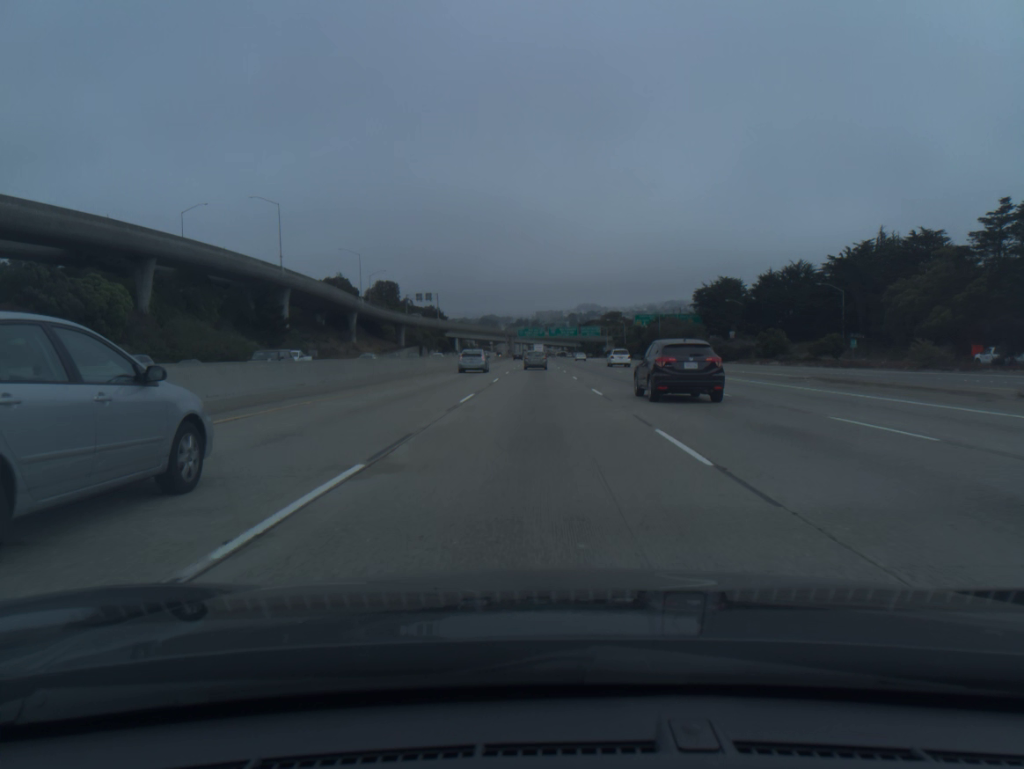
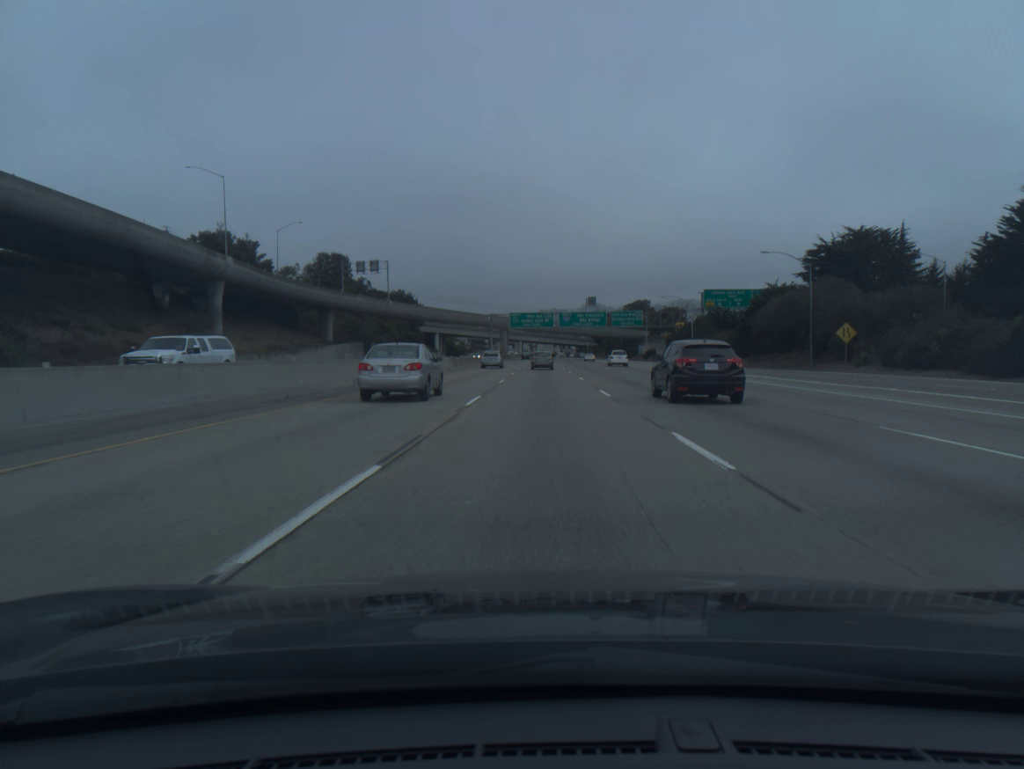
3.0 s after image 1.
(-0.3, +85.7) m; 0°
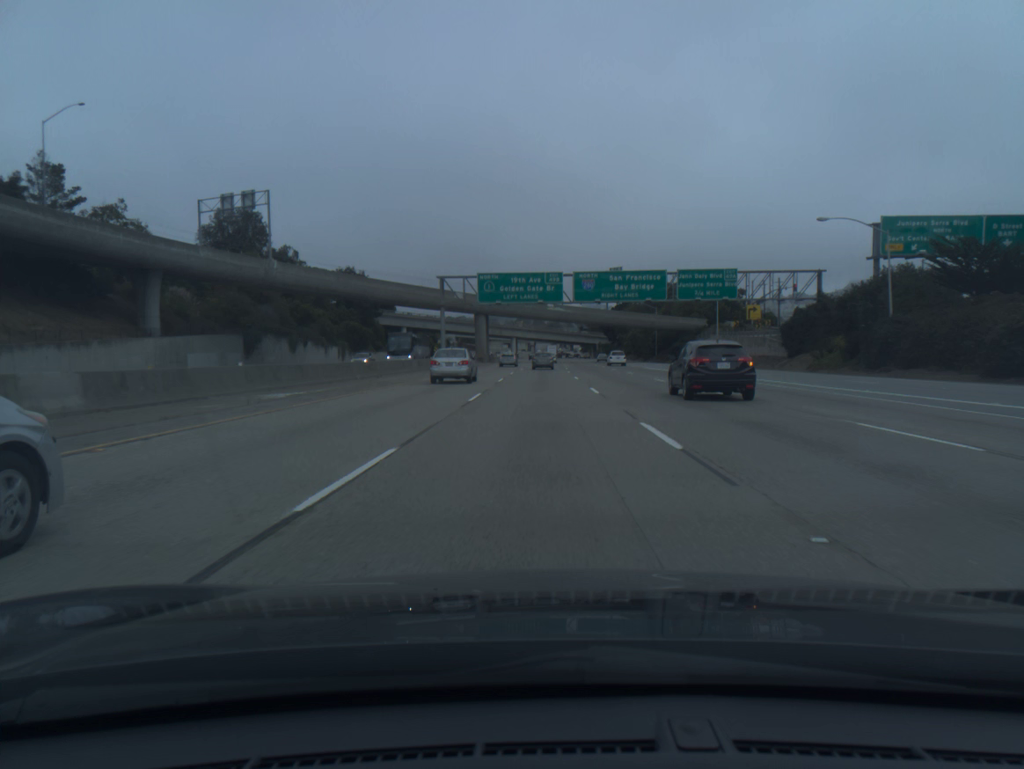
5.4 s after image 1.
(+0.2, +69.2) m; 0°
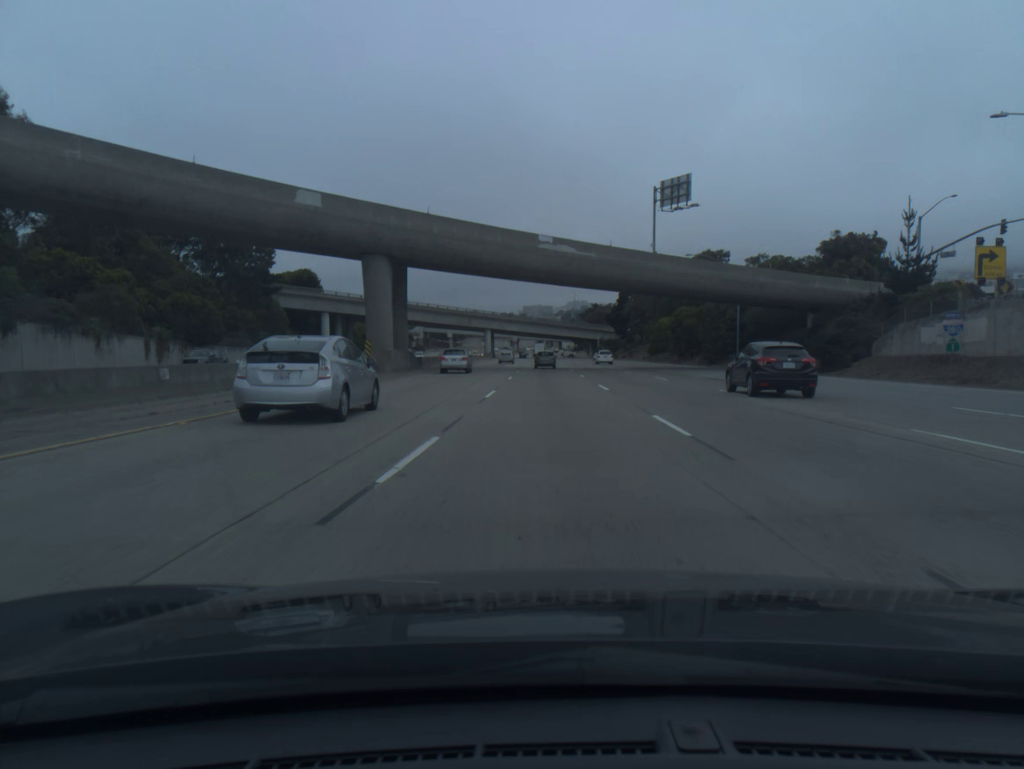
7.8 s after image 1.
(+0.1, +69.8) m; +1°
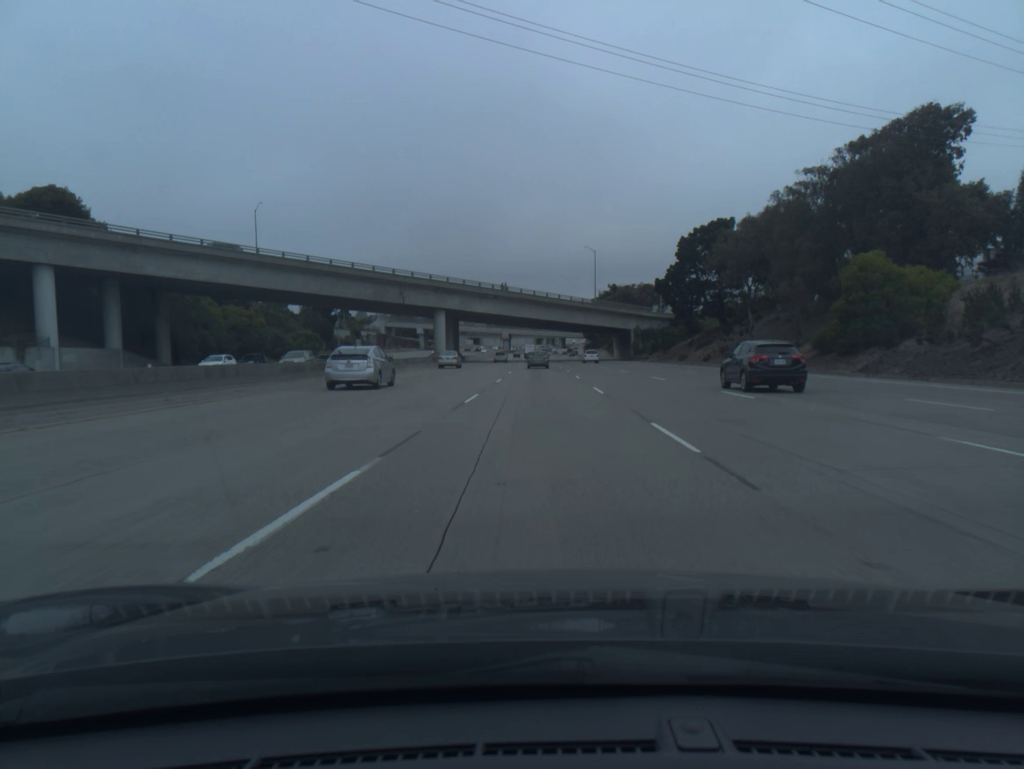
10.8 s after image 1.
(+0.6, +87.8) m; 0°
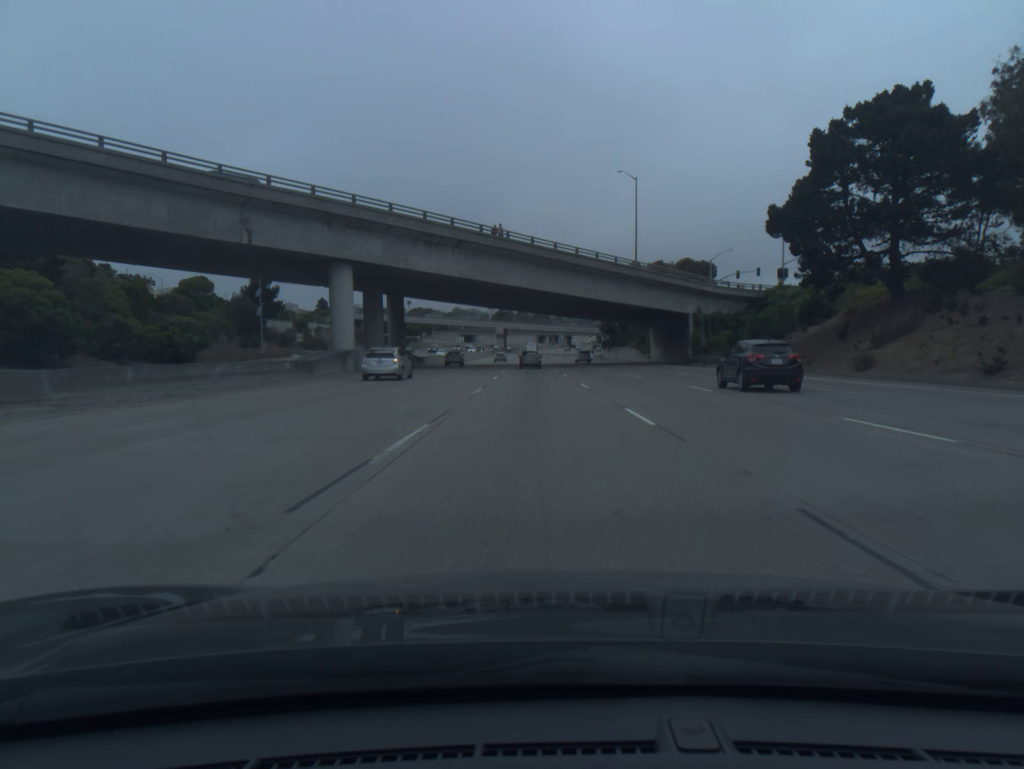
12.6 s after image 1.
(-0.1, +52.8) m; 0°
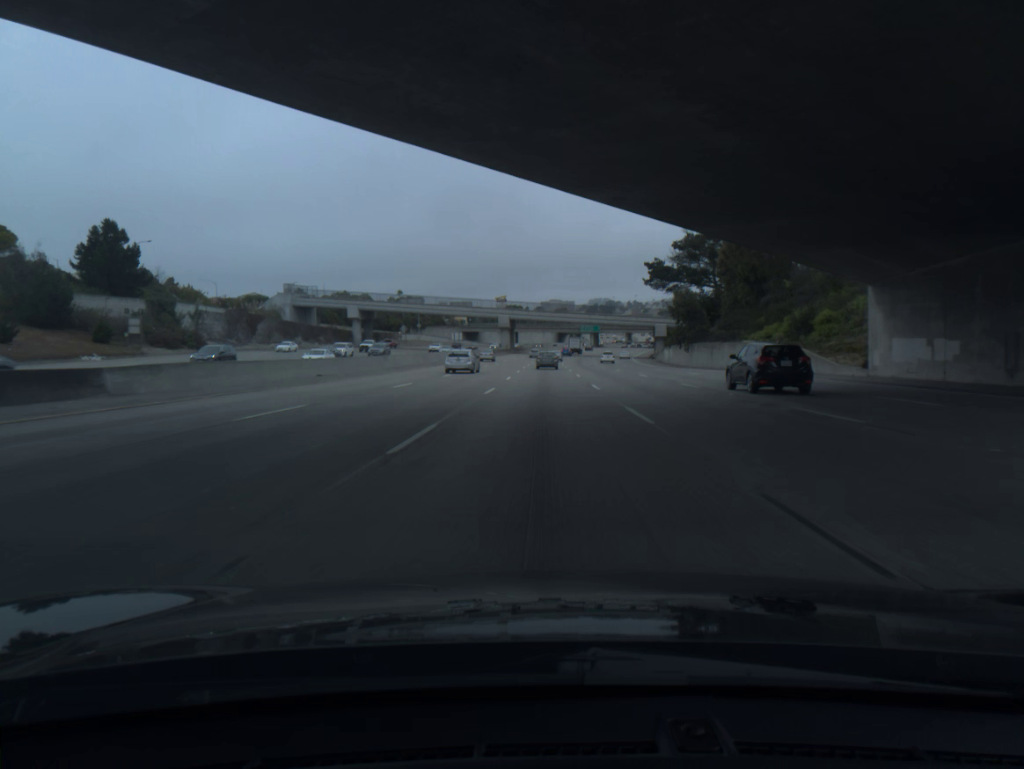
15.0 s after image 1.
(-0.9, +70.4) m; -1°
